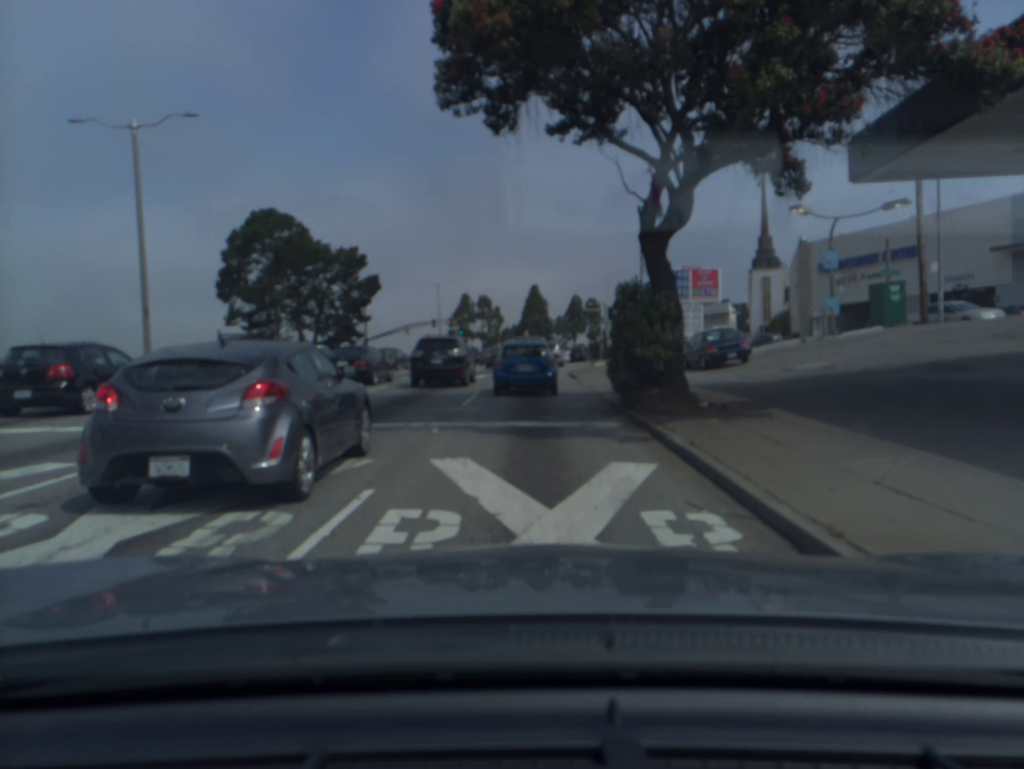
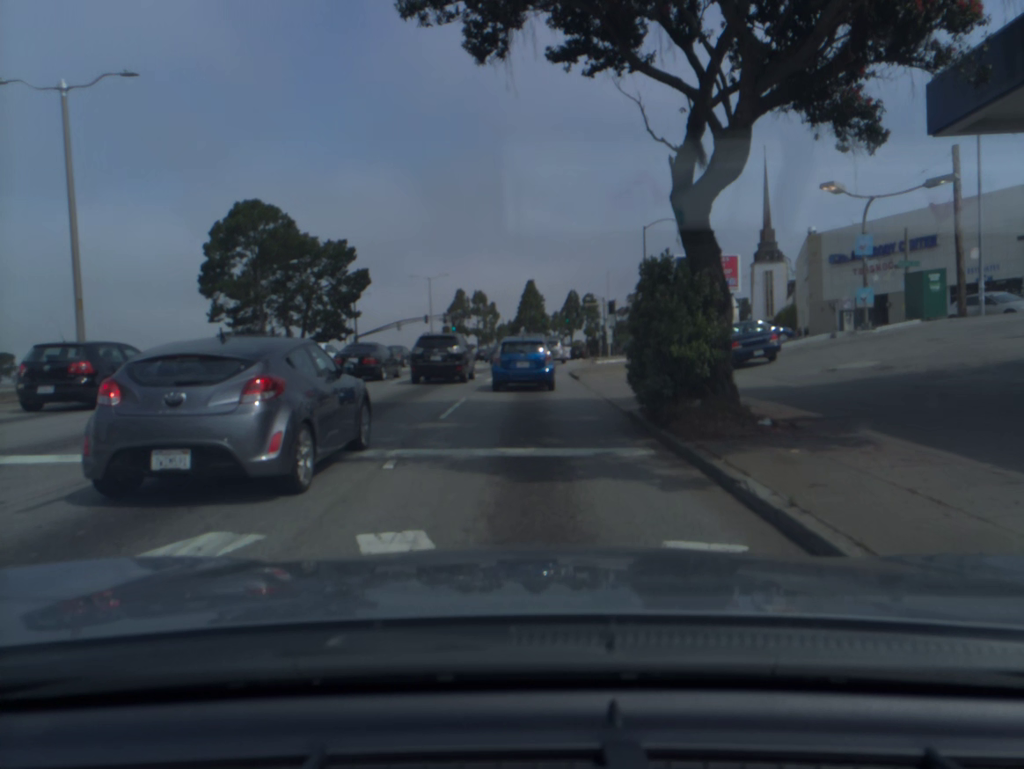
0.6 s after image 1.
(0.0, +3.6) m; 0°
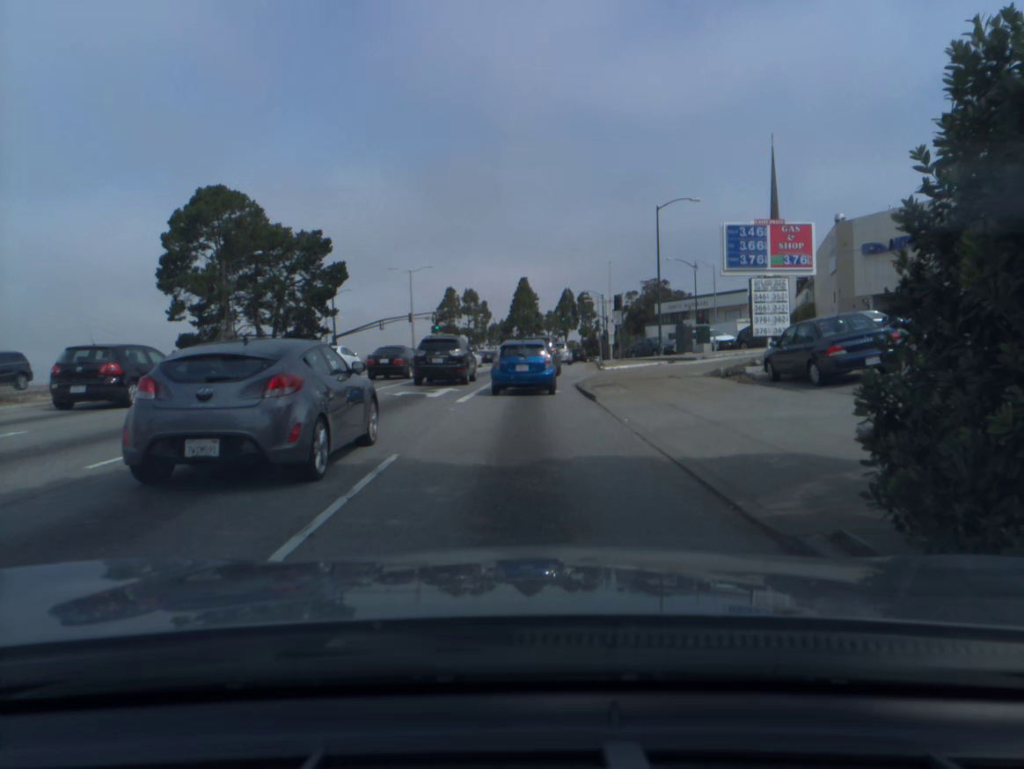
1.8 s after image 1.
(0.0, +8.5) m; +1°
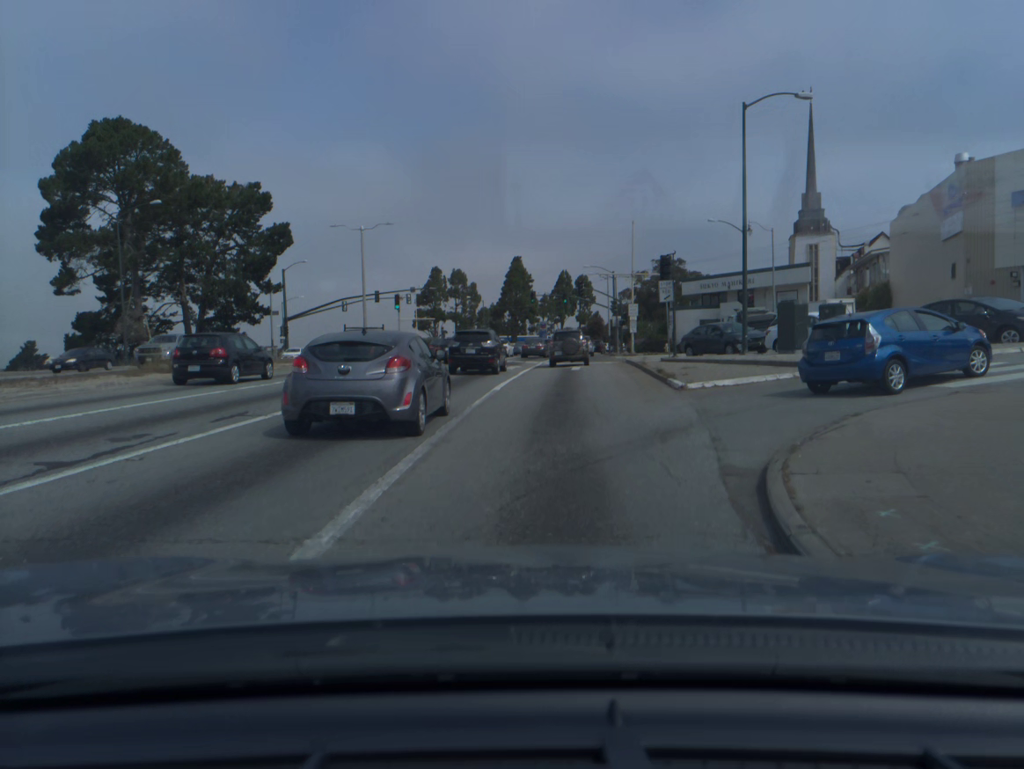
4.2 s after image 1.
(-0.1, +19.7) m; +1°
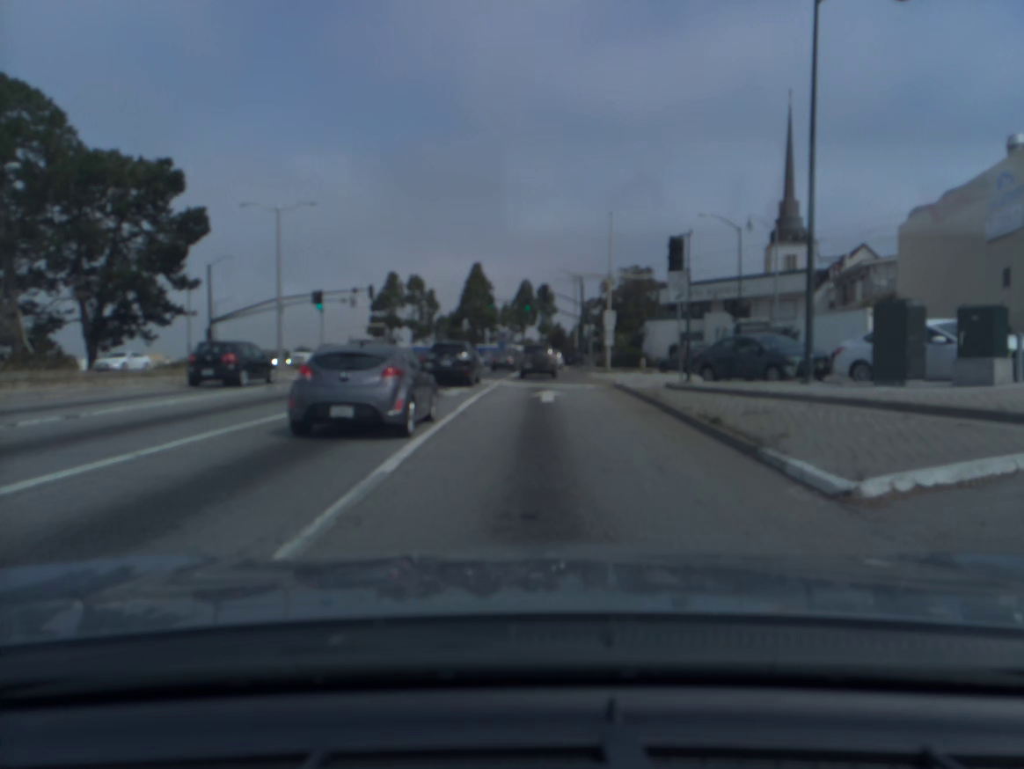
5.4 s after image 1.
(+0.3, +11.1) m; +3°
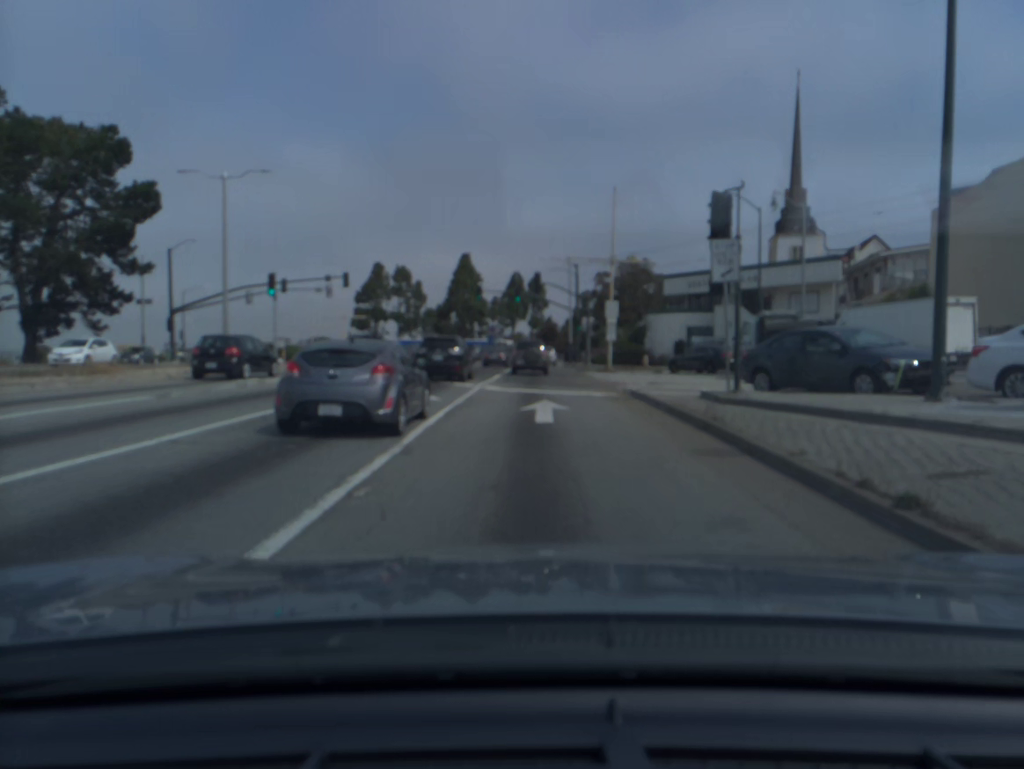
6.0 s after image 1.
(0.0, +6.3) m; +1°
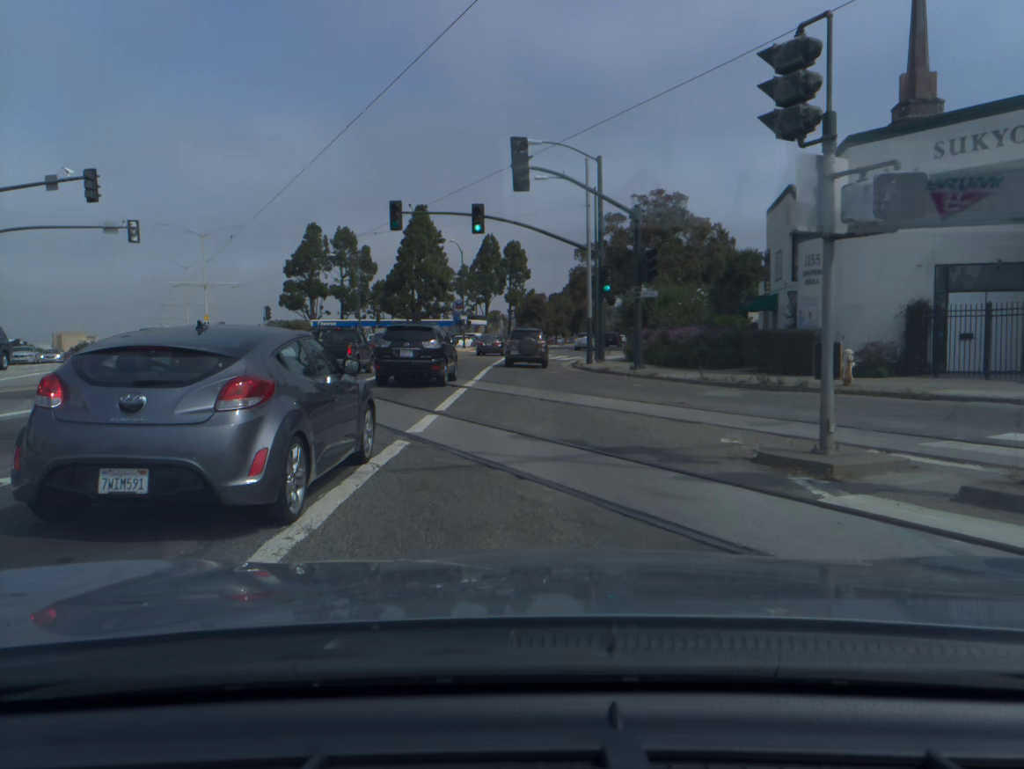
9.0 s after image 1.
(+0.5, +37.1) m; +2°
